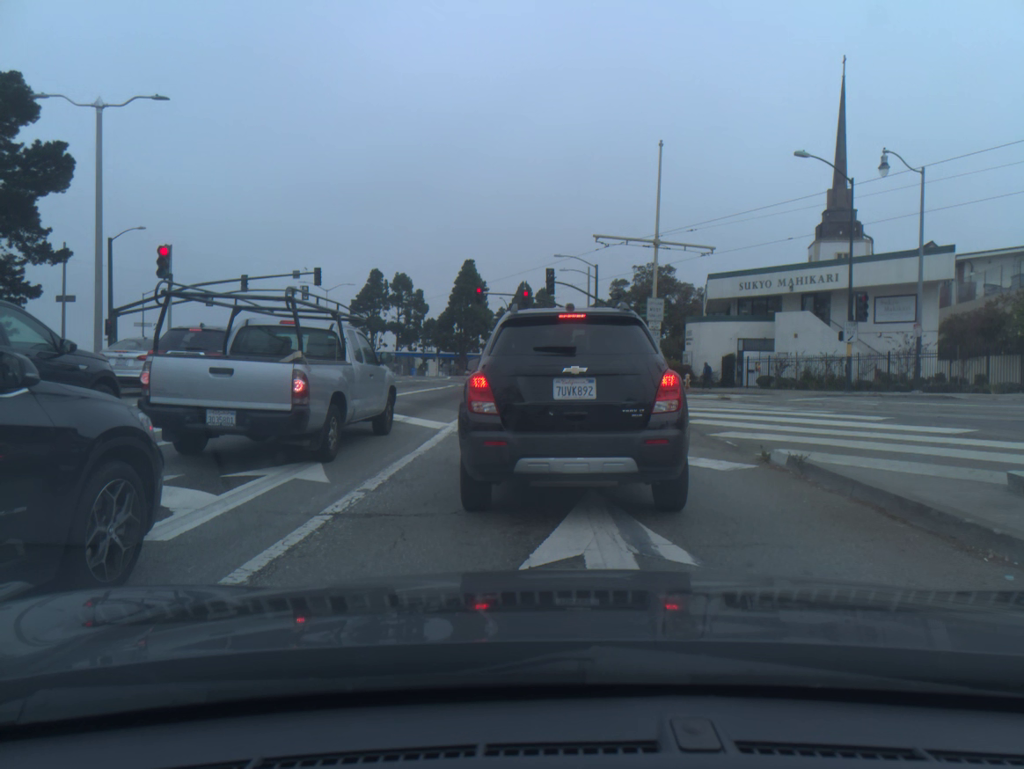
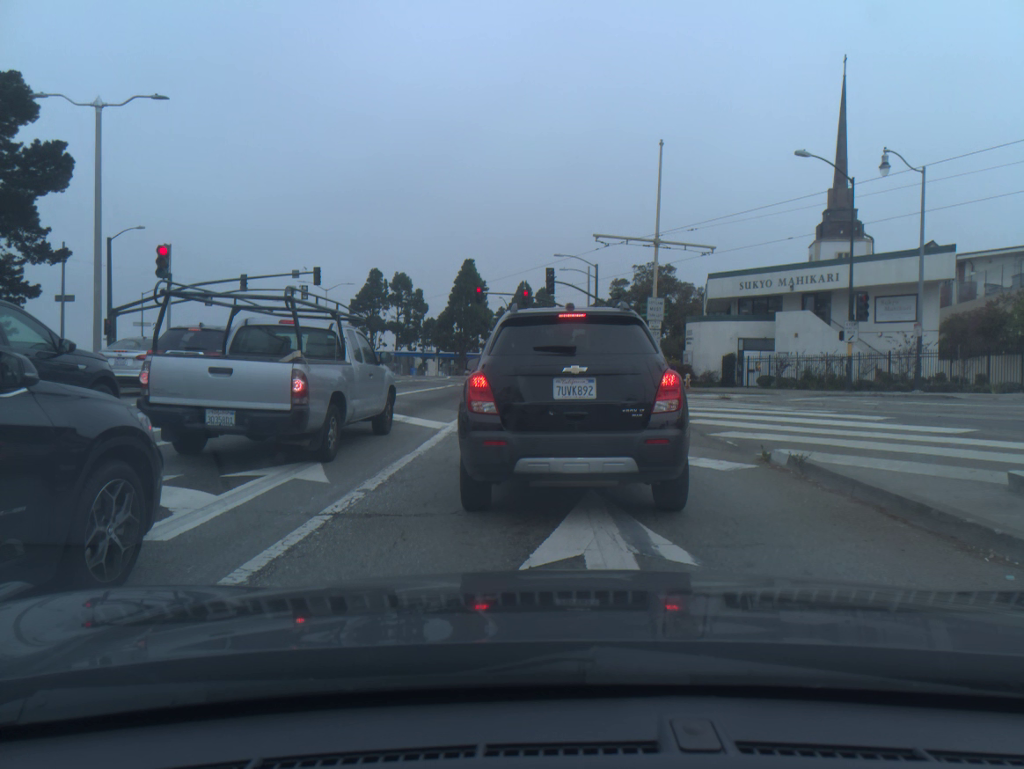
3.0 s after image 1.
(0.0, 0.0) m; 0°
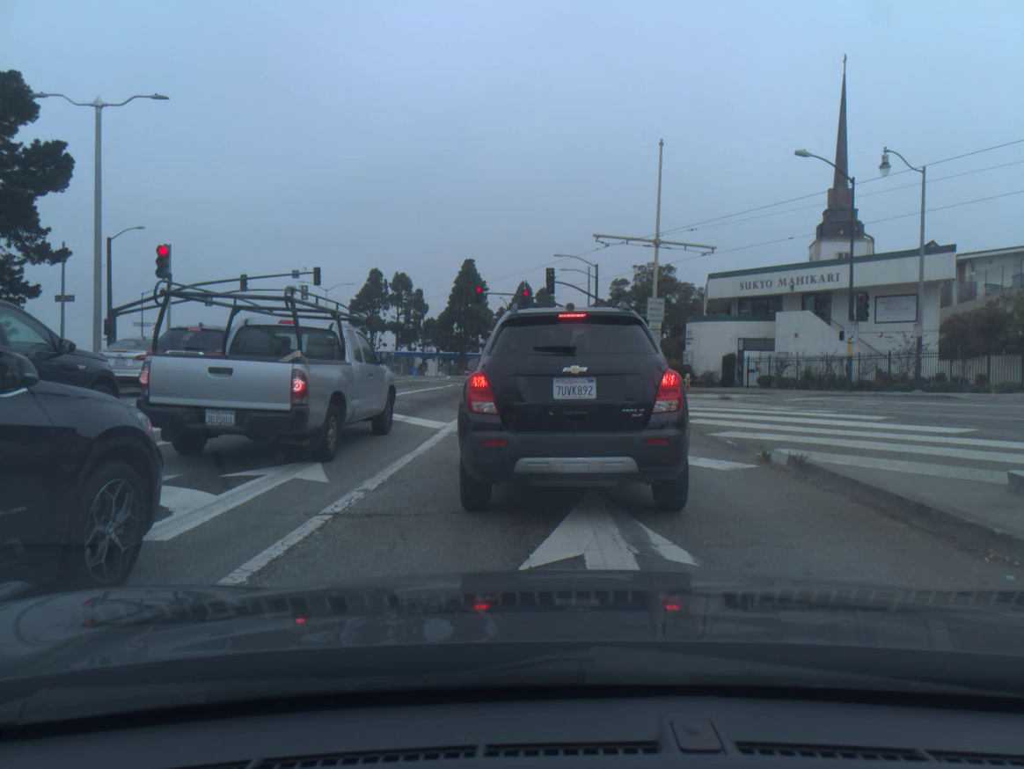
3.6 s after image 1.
(0.0, 0.0) m; 0°
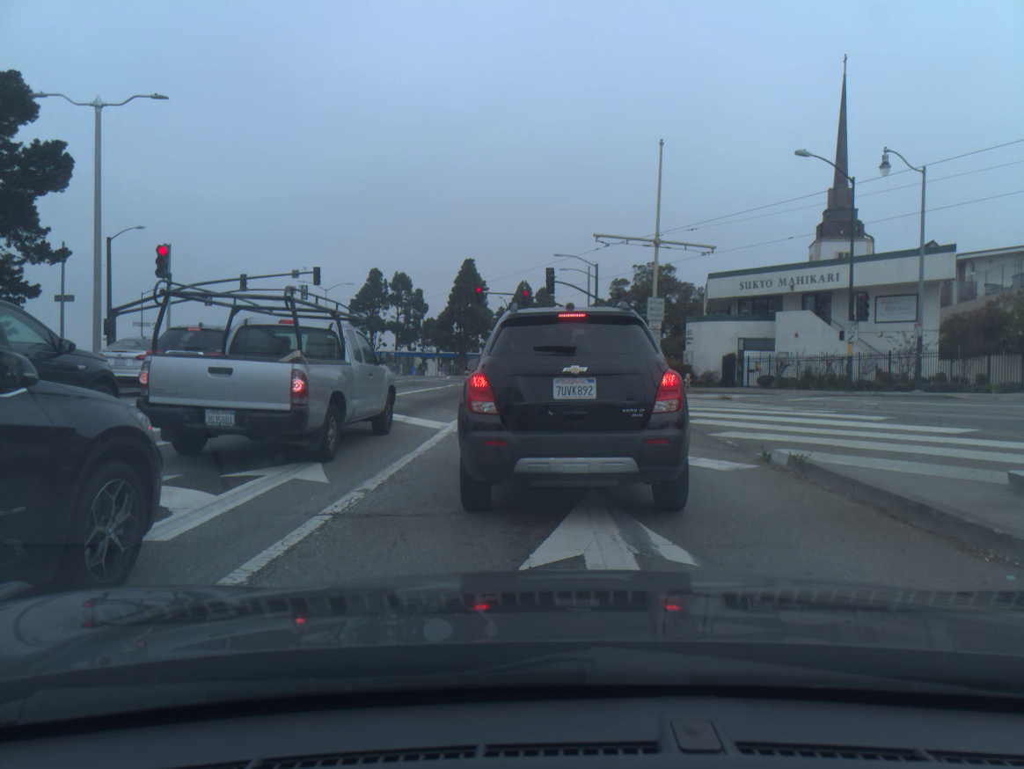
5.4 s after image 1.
(0.0, 0.0) m; 0°
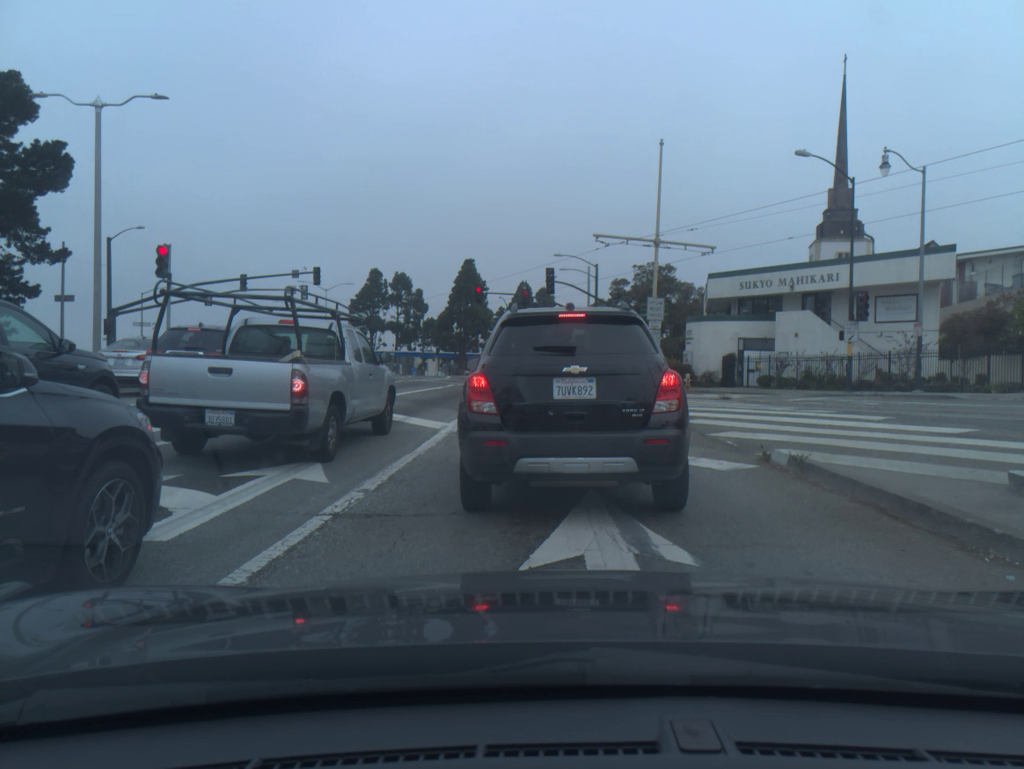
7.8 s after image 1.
(0.0, 0.0) m; 0°
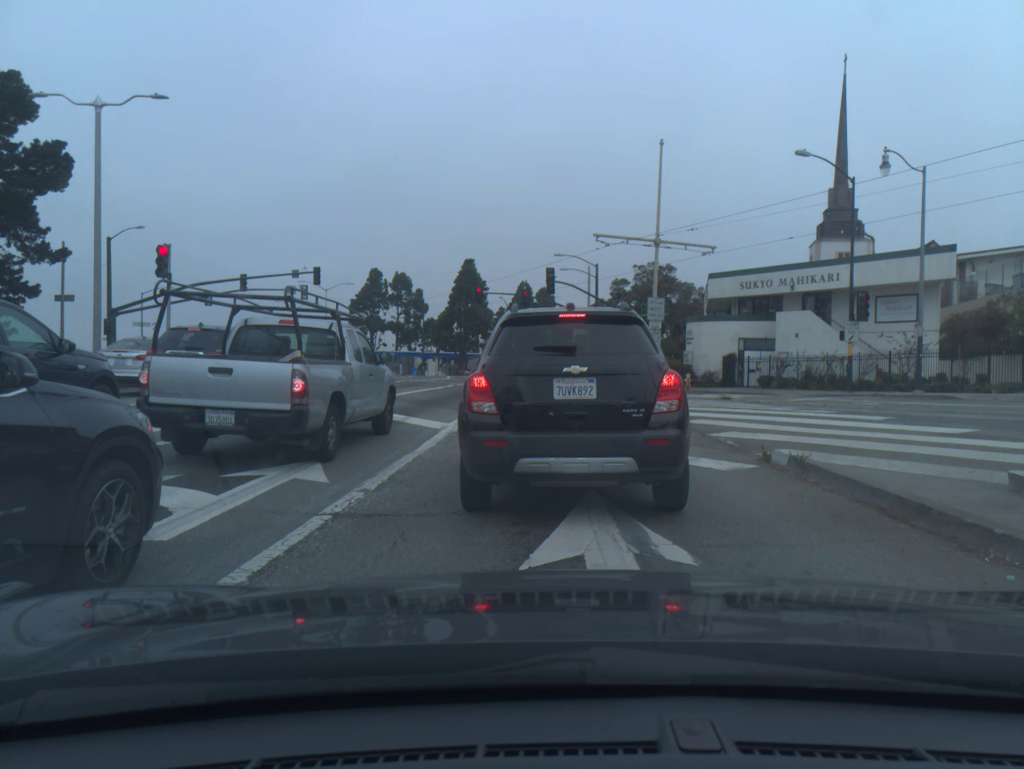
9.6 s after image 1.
(0.0, 0.0) m; 0°
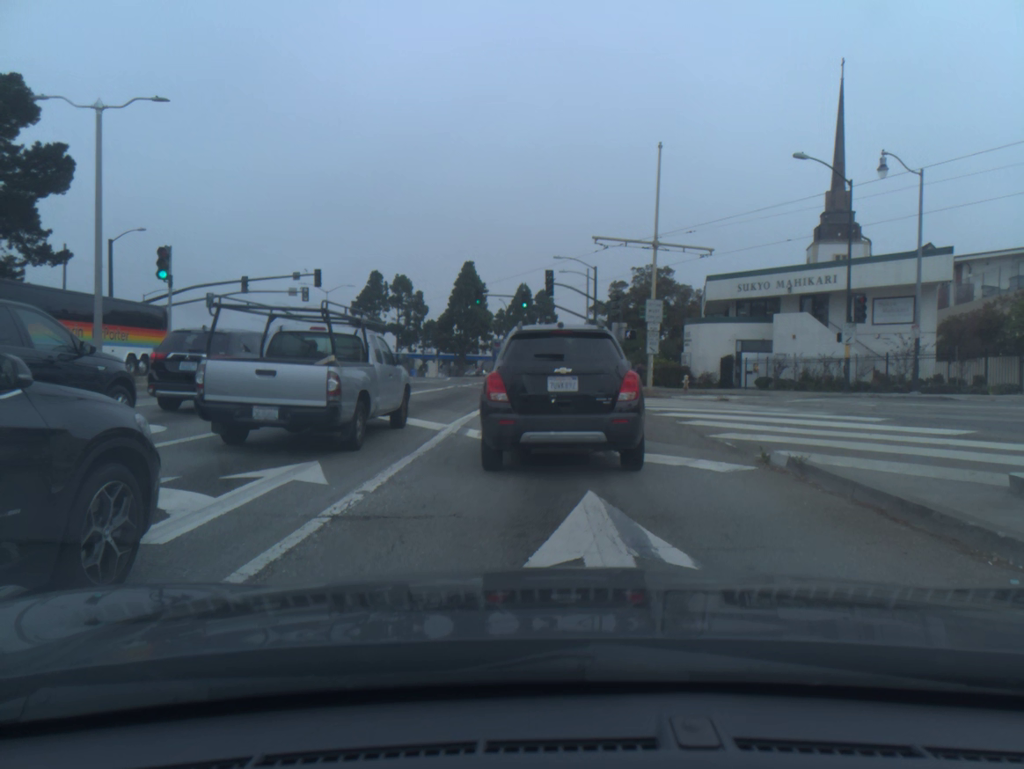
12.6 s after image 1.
(0.0, 0.0) m; -1°
